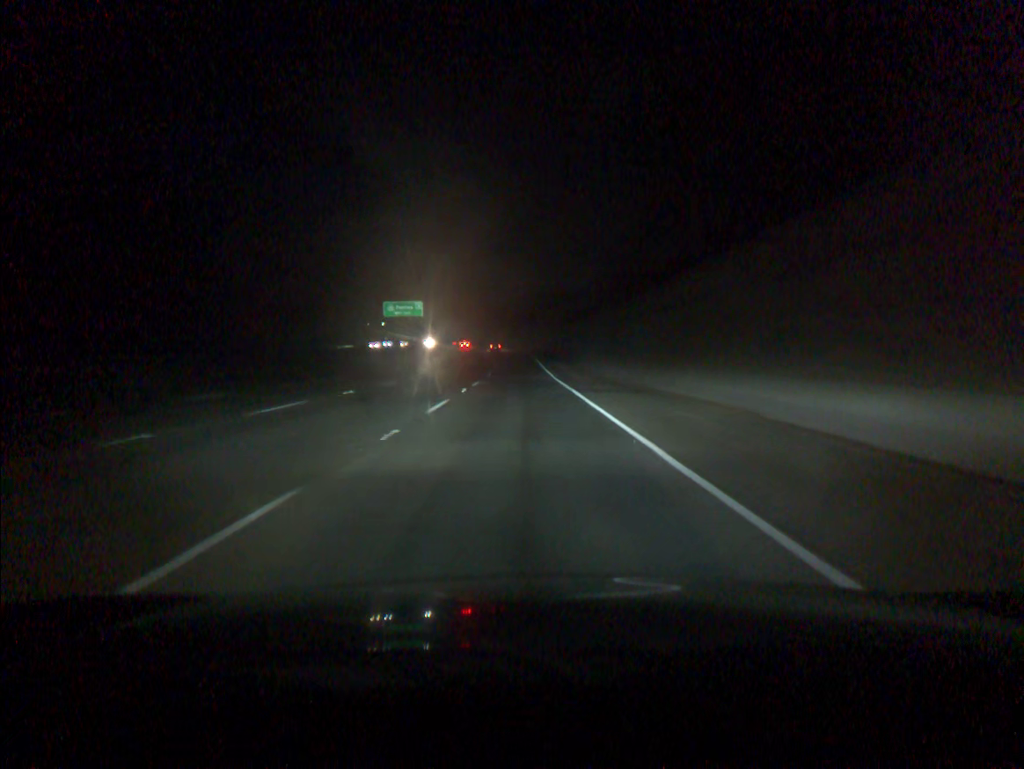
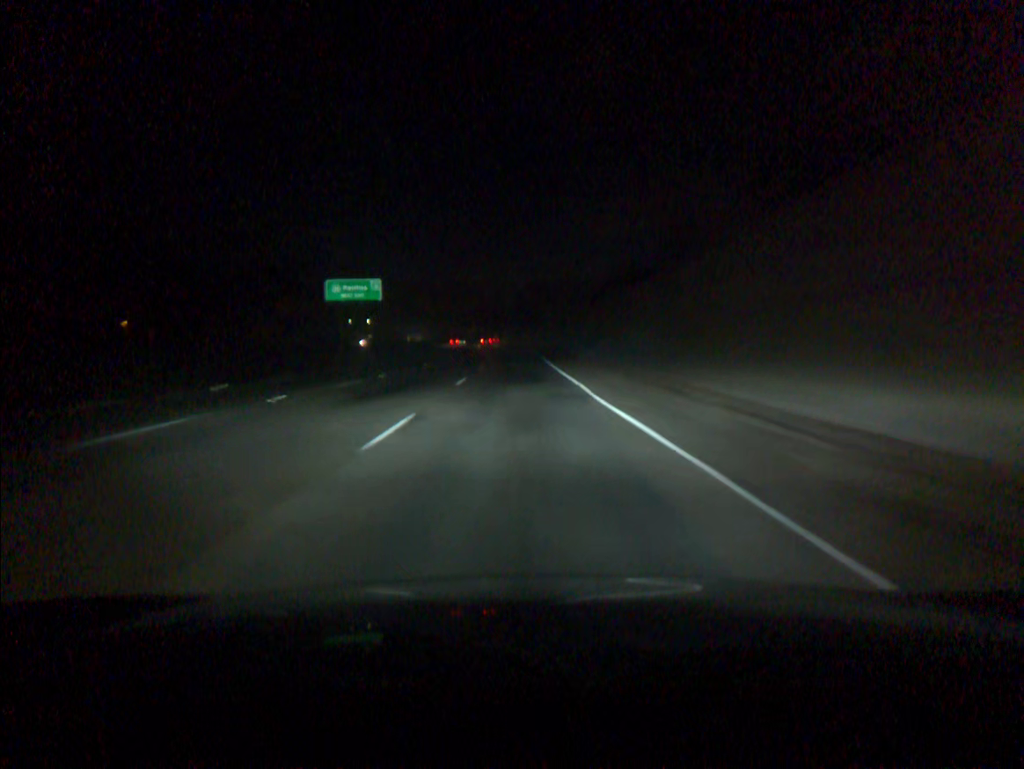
(0.0, +36.6) m; 0°
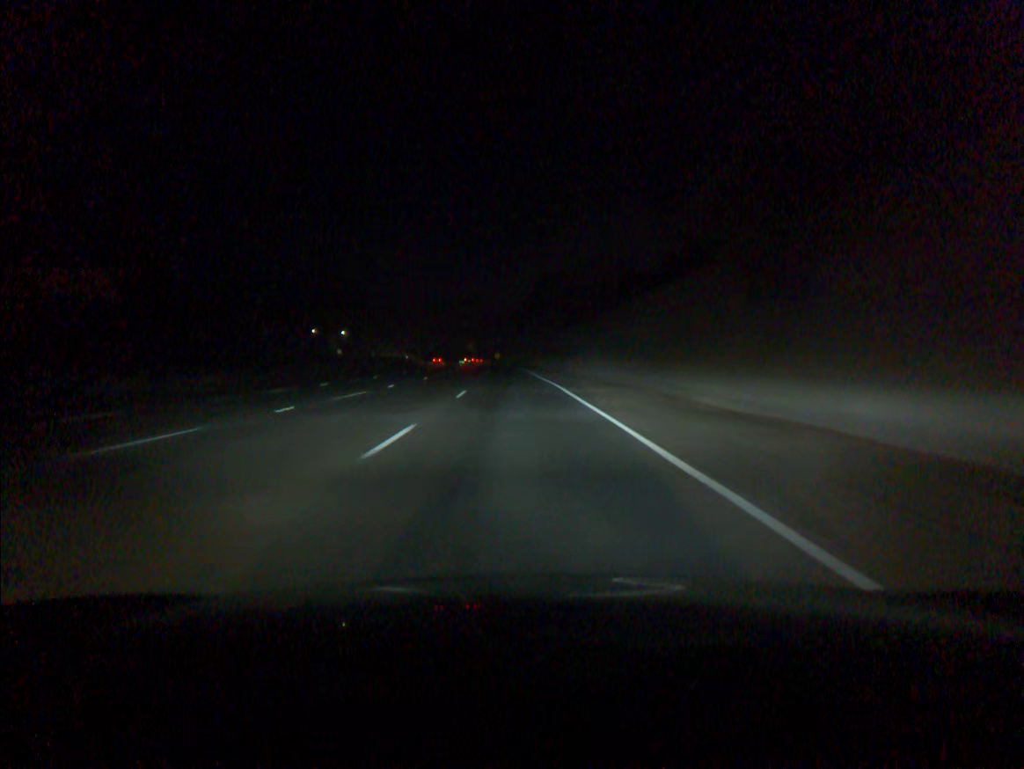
(-0.3, +72.8) m; -1°
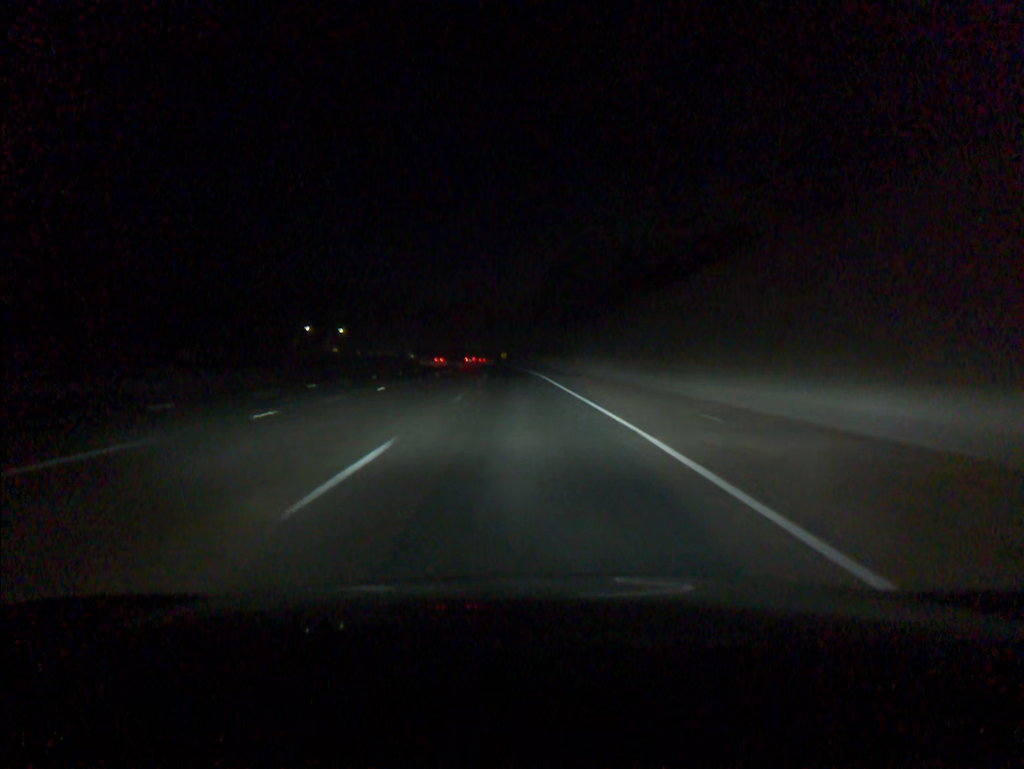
(-0.1, +18.1) m; -1°
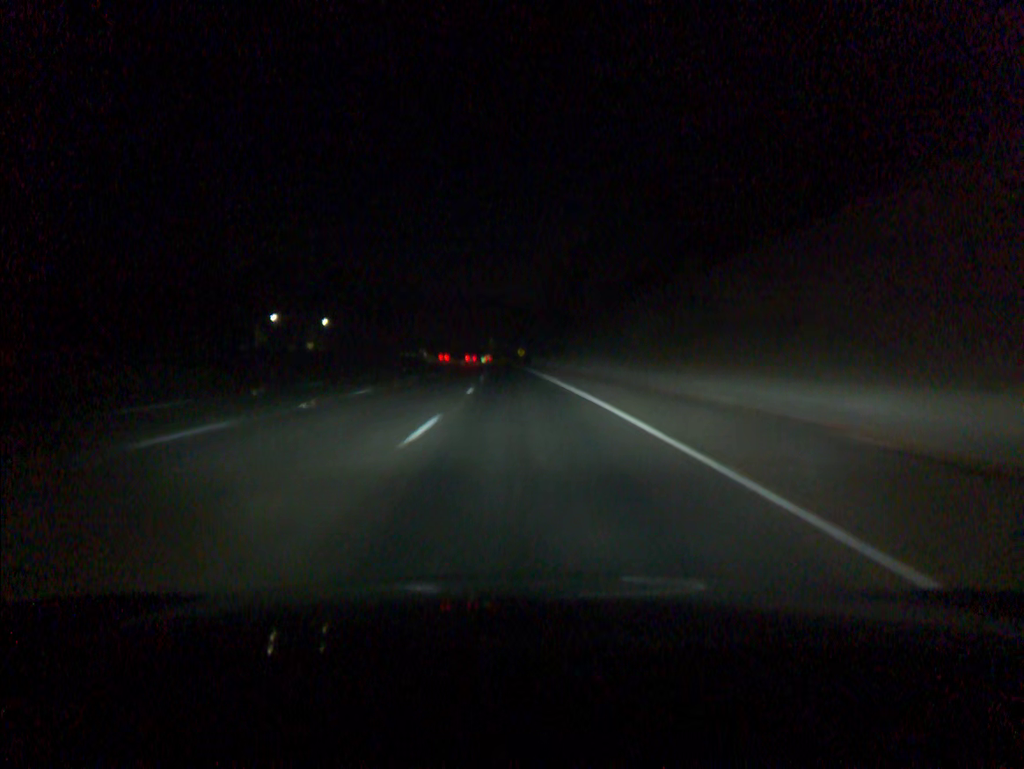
(-0.7, +54.3) m; -1°
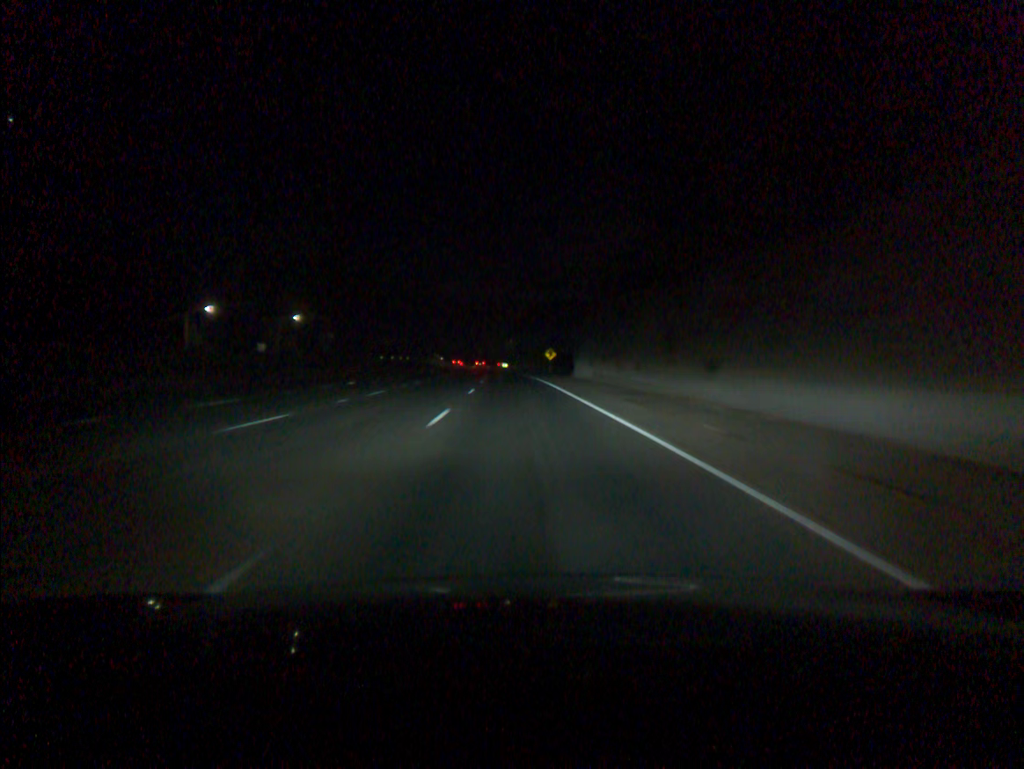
(-0.8, +54.6) m; -2°
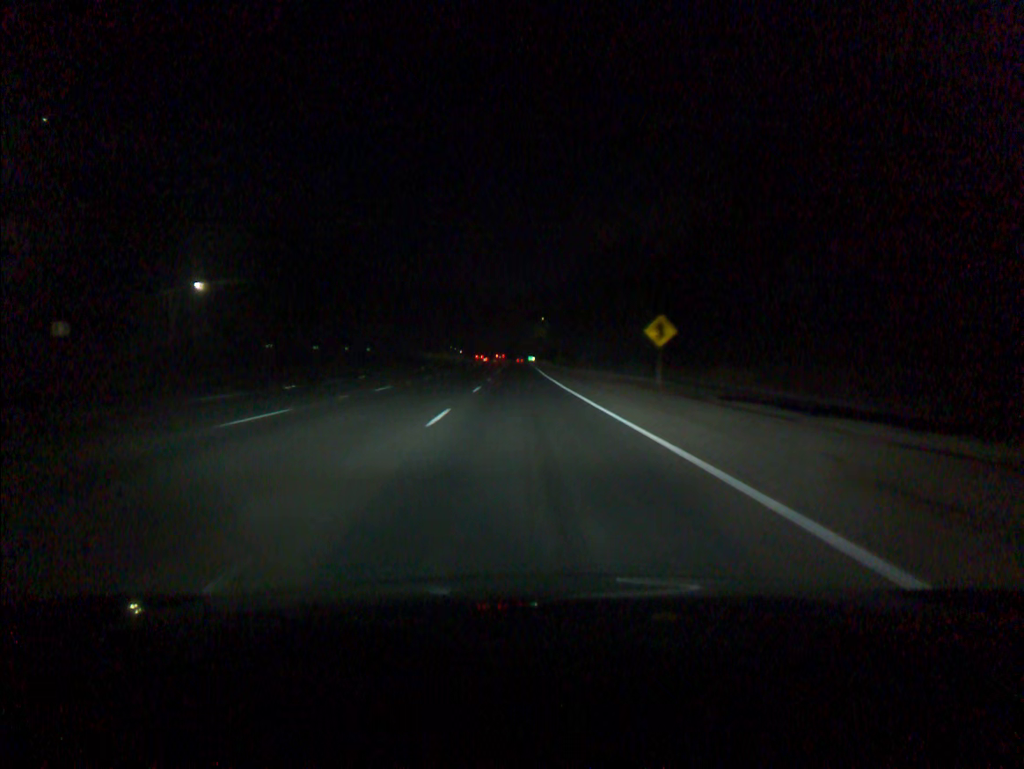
(-1.5, +73.4) m; -2°
